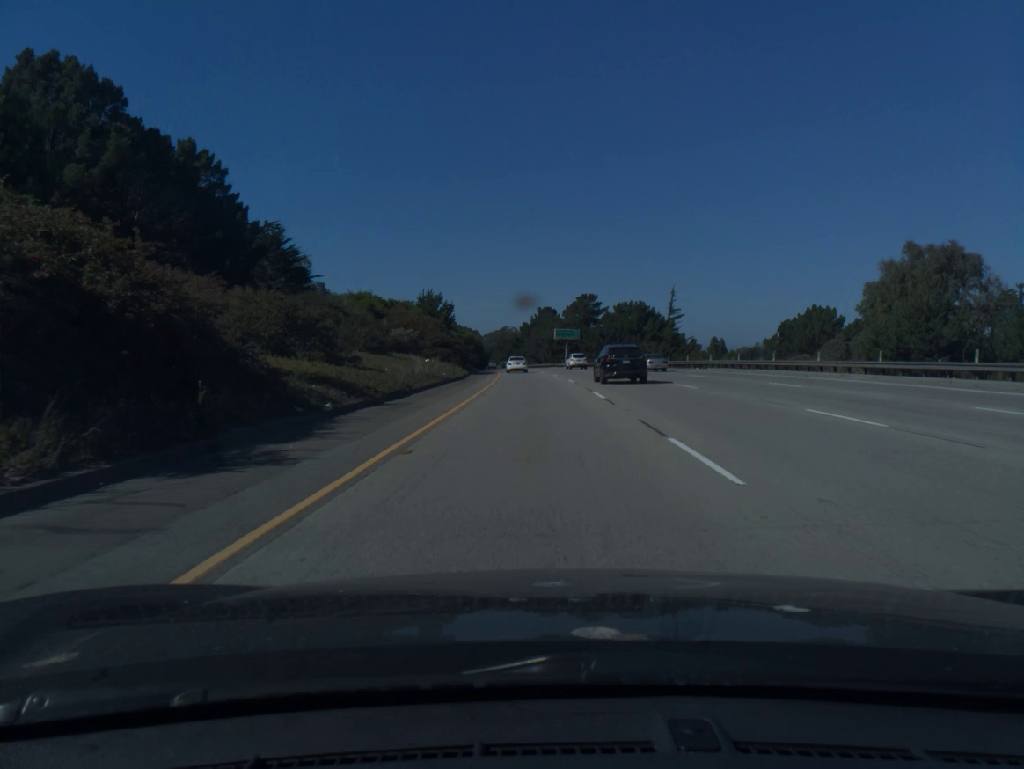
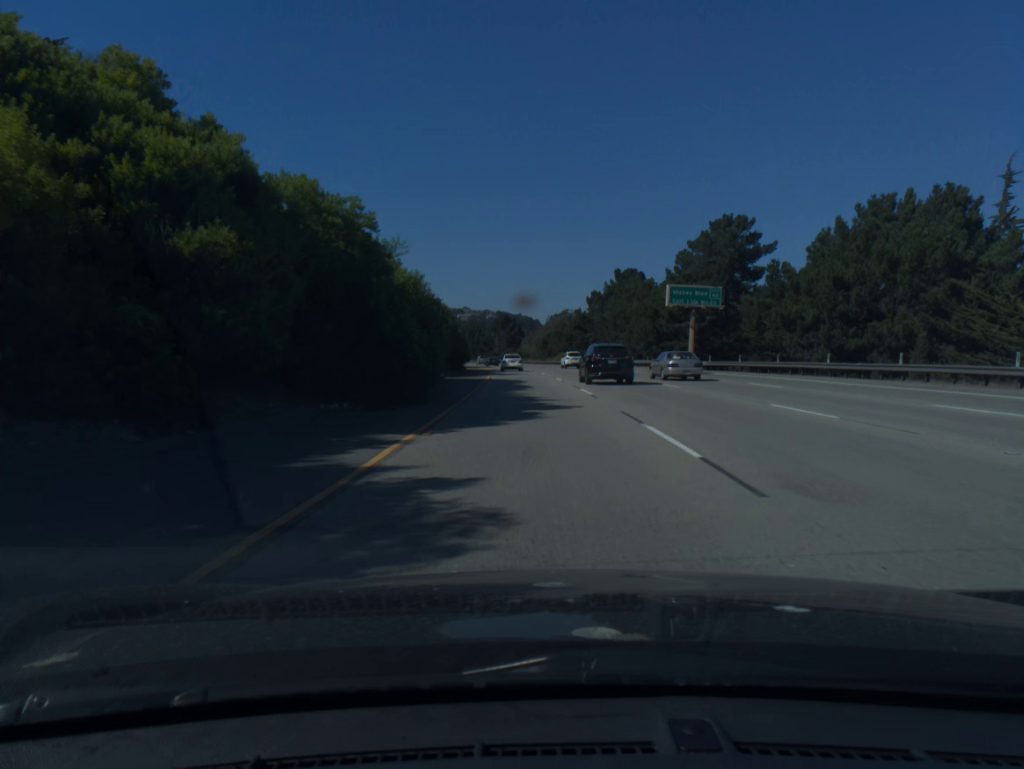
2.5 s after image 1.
(-2.7, +85.6) m; -4°
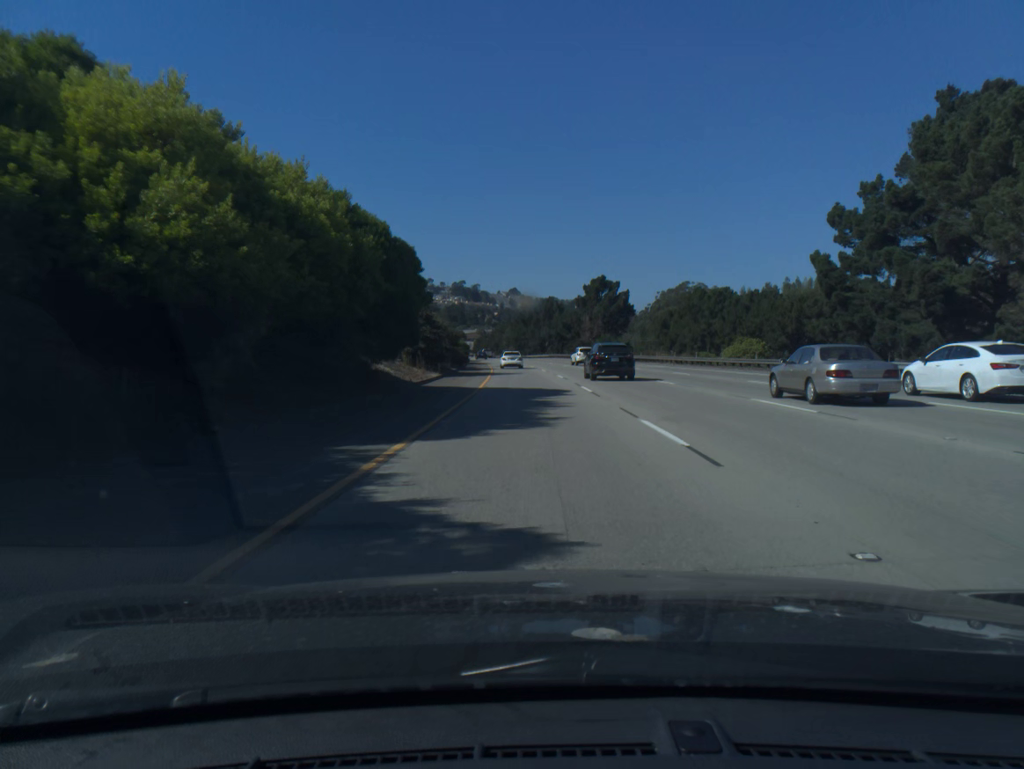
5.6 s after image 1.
(-5.7, +100.3) m; -6°
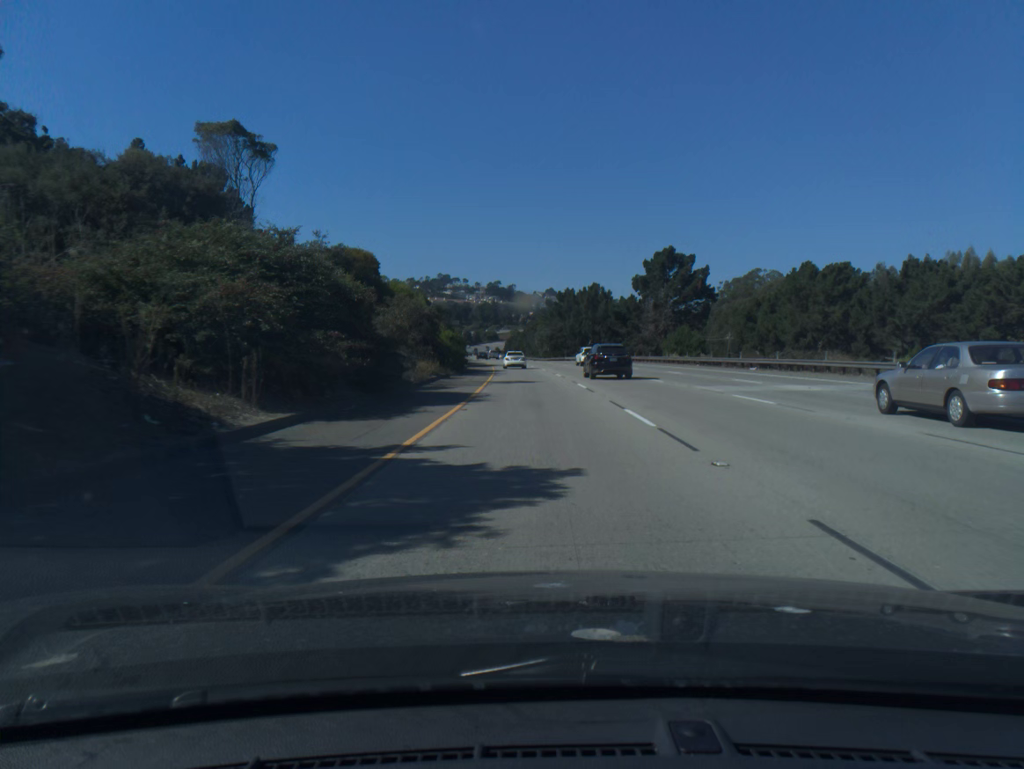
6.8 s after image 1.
(-0.9, +40.9) m; -3°
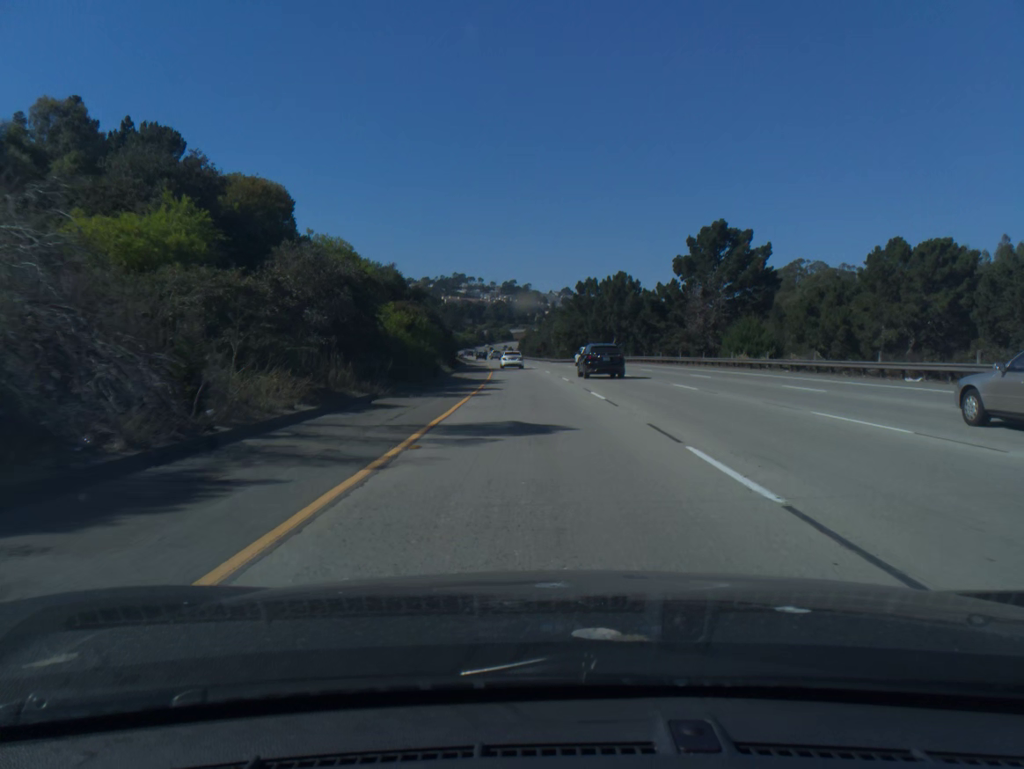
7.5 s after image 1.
(-0.2, +21.2) m; -1°
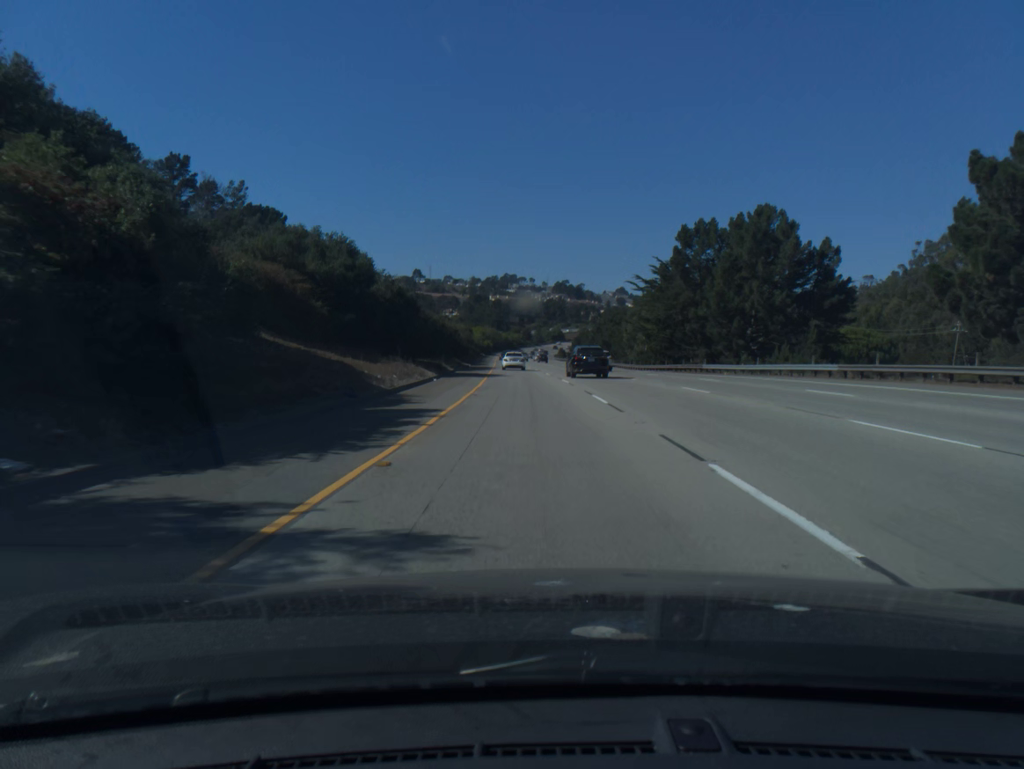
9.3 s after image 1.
(-1.9, +60.1) m; -4°
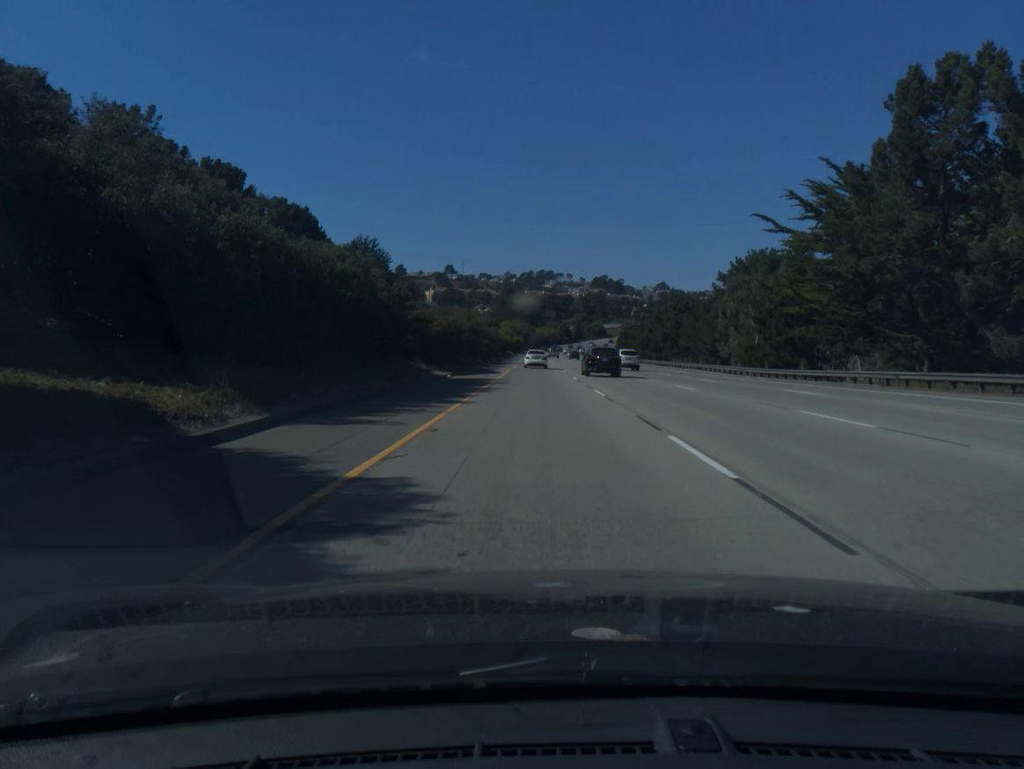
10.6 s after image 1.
(-0.9, +40.4) m; -3°
